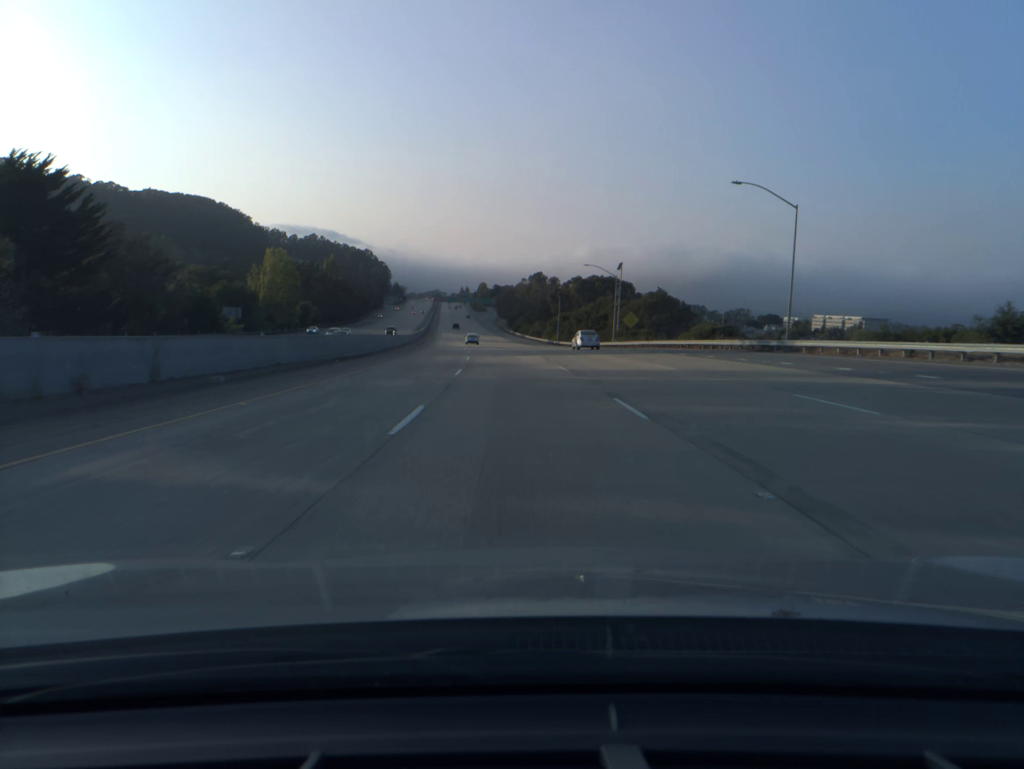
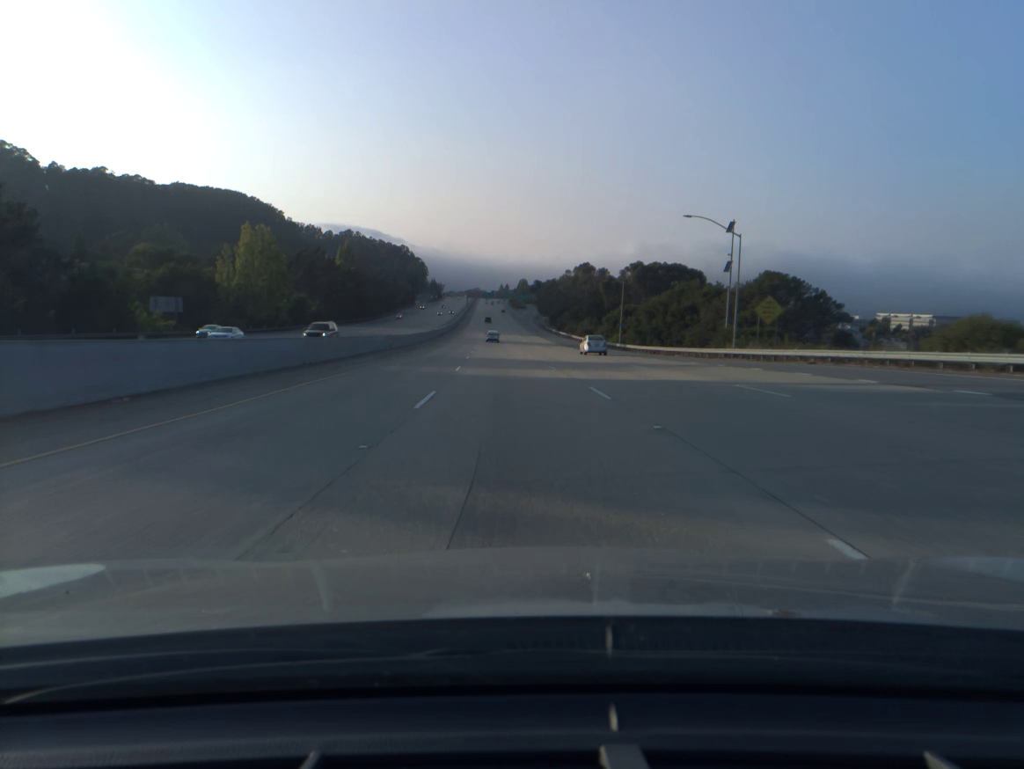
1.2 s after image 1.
(-1.0, +40.0) m; -3°
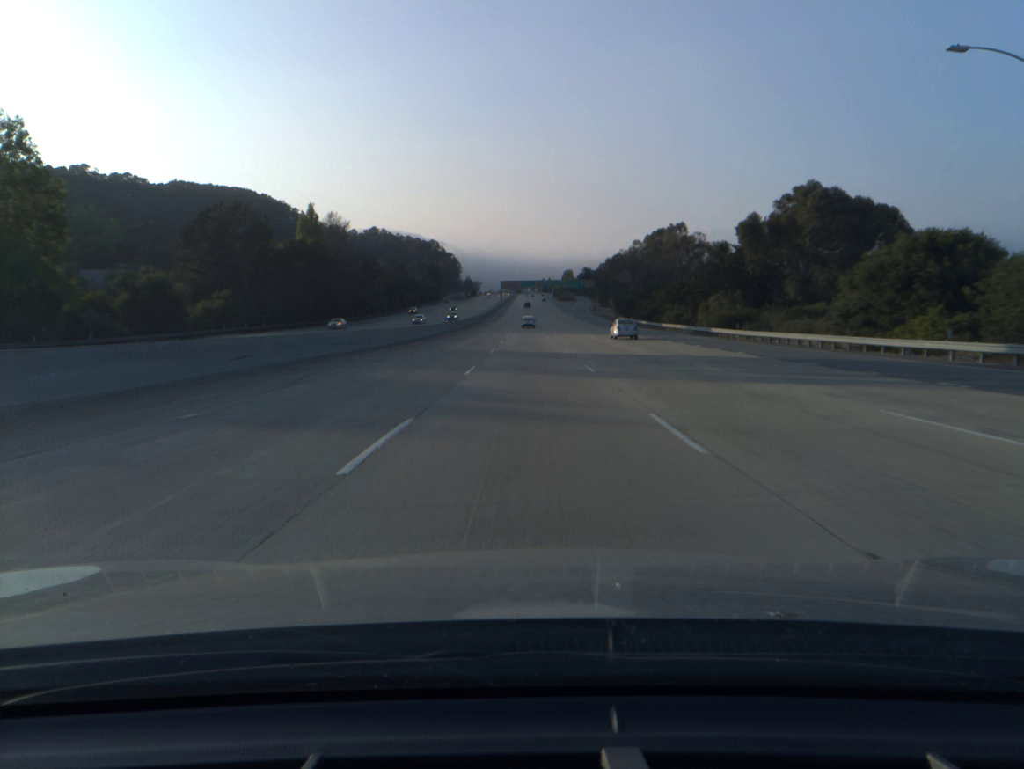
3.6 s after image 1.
(-3.1, +80.1) m; -3°
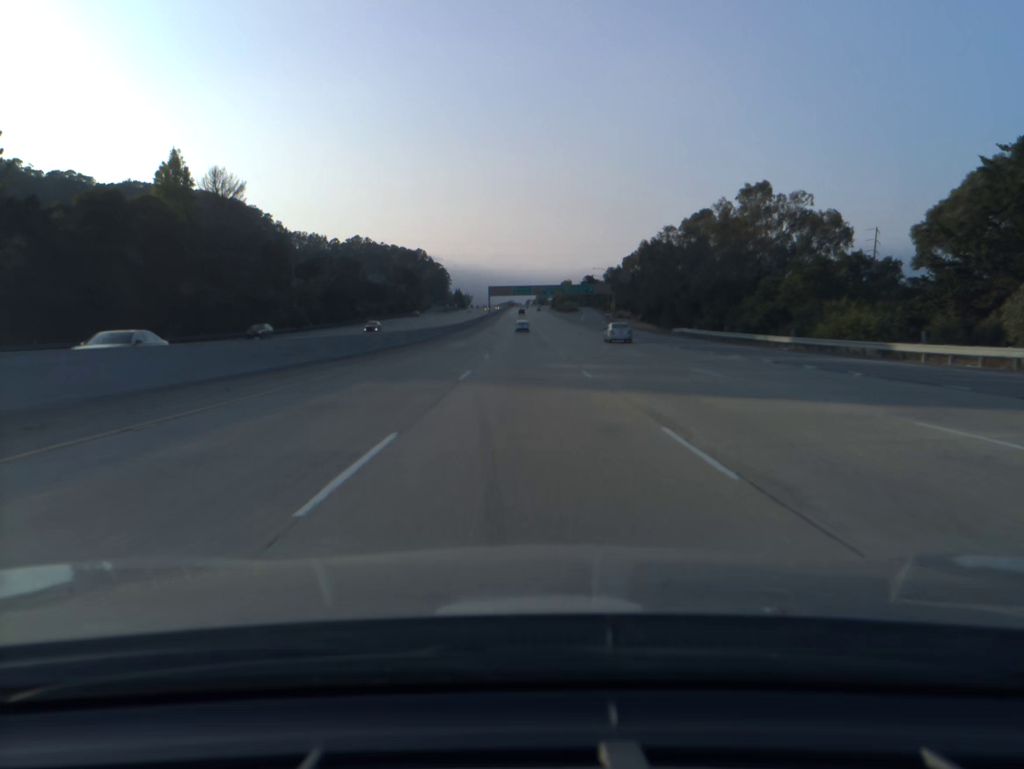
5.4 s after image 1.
(+0.2, +59.6) m; 0°
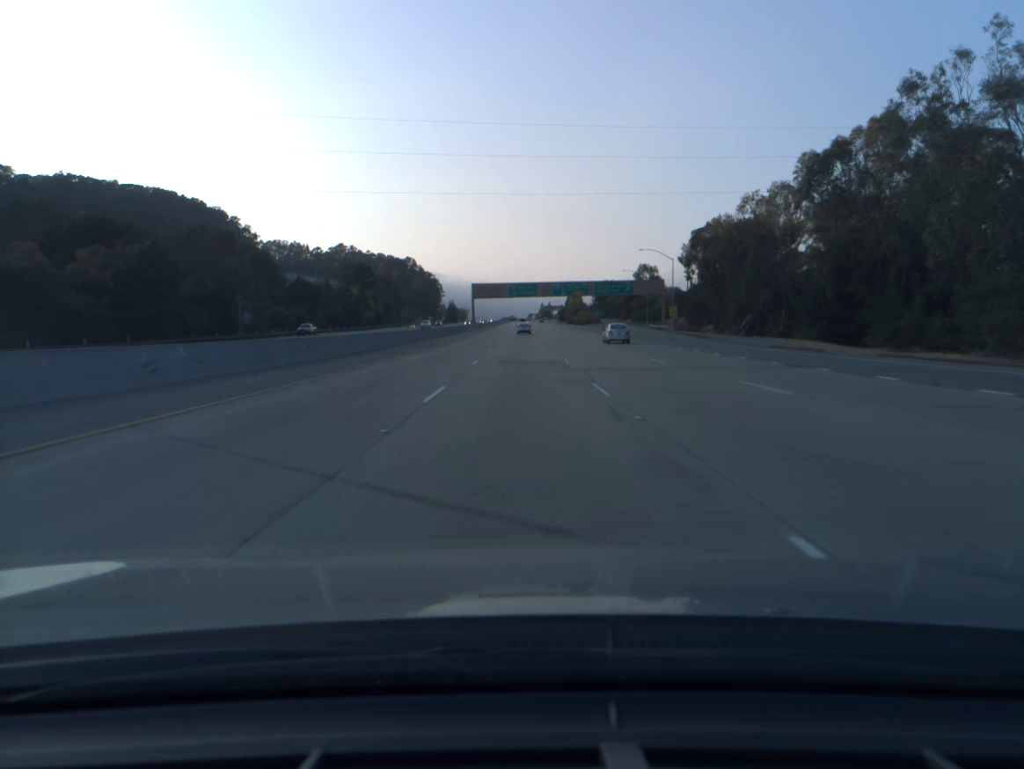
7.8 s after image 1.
(+0.1, +78.9) m; 0°
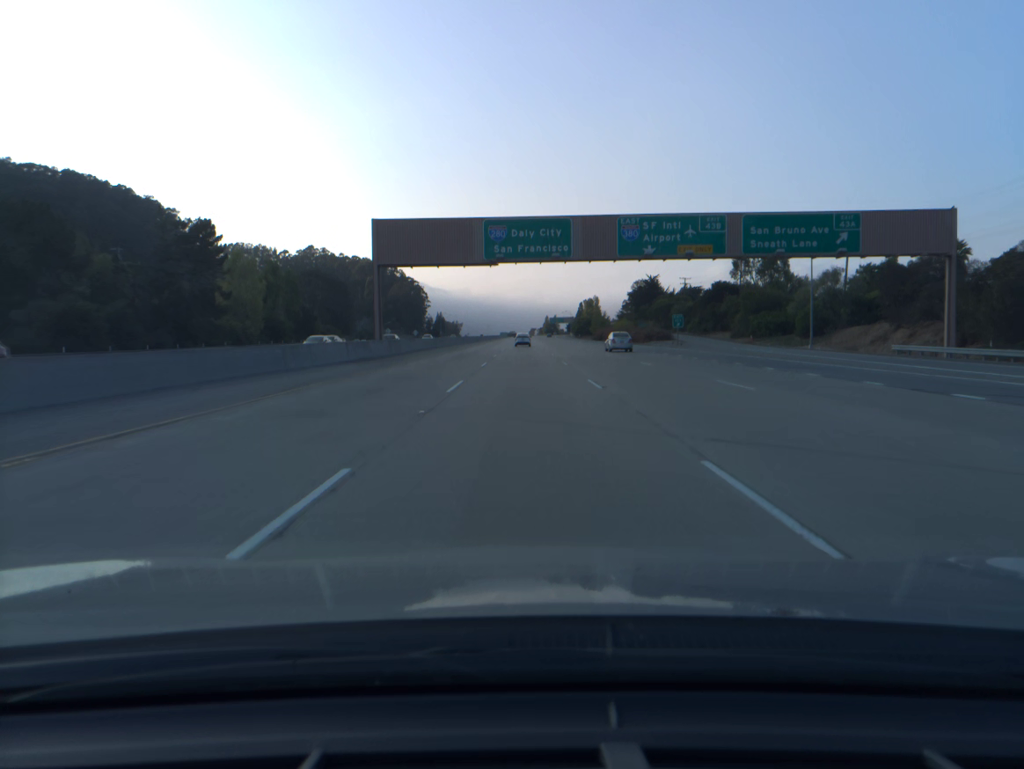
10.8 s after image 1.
(-0.2, +98.8) m; 0°
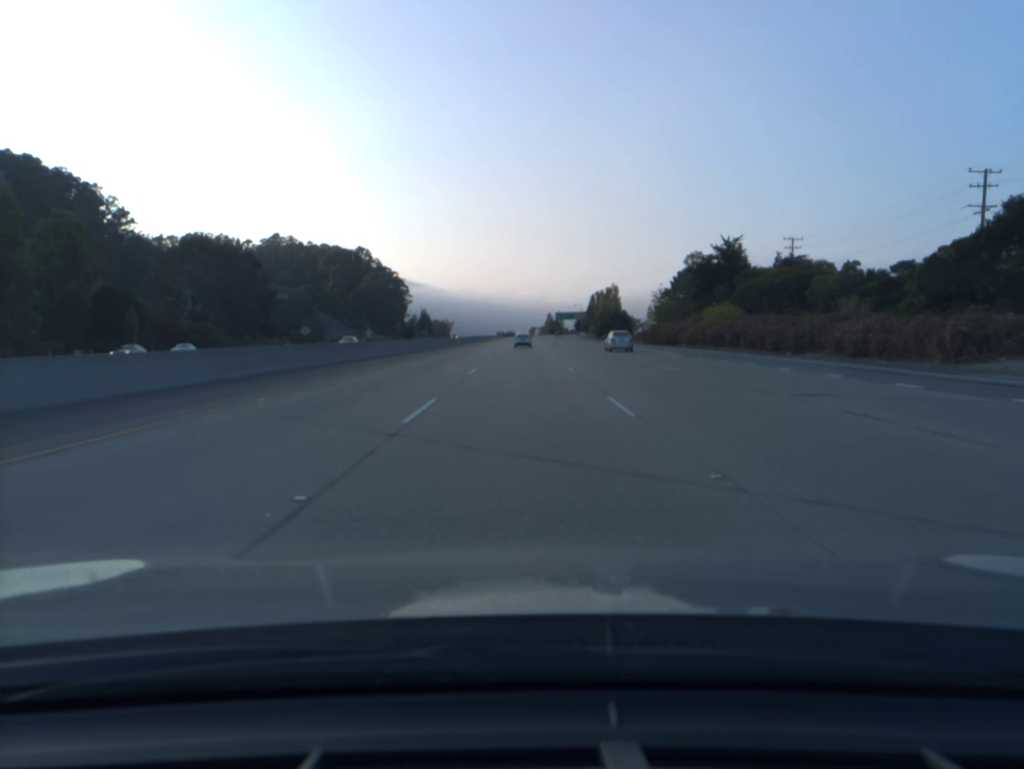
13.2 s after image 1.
(+0.2, +79.4) m; 0°
